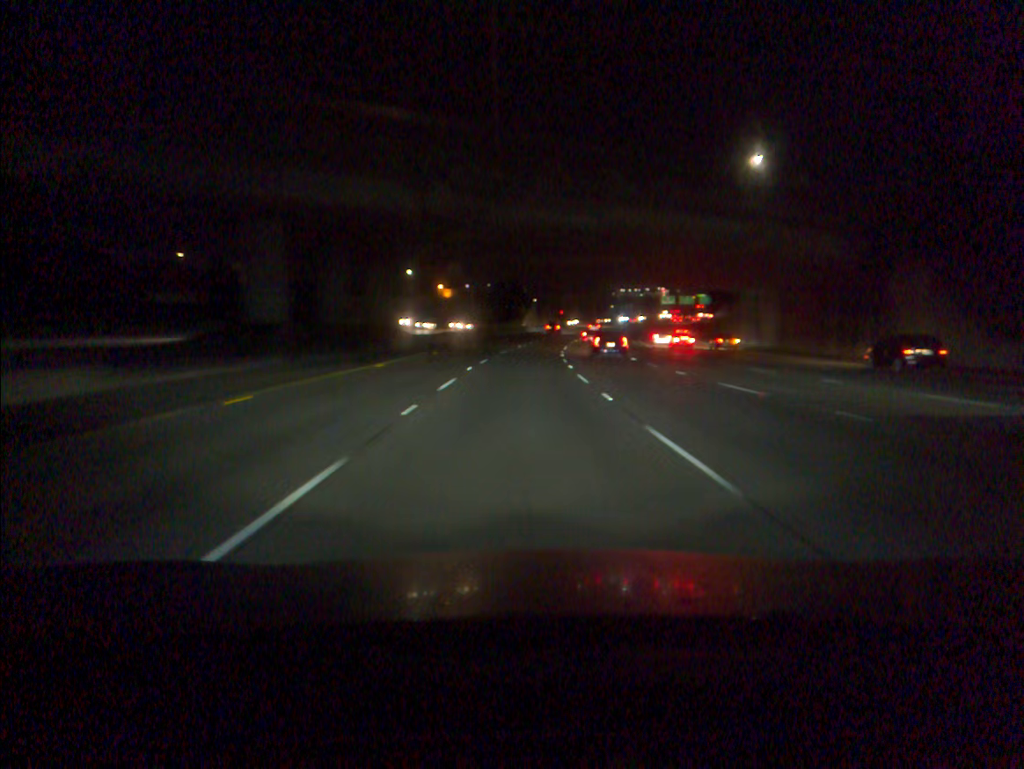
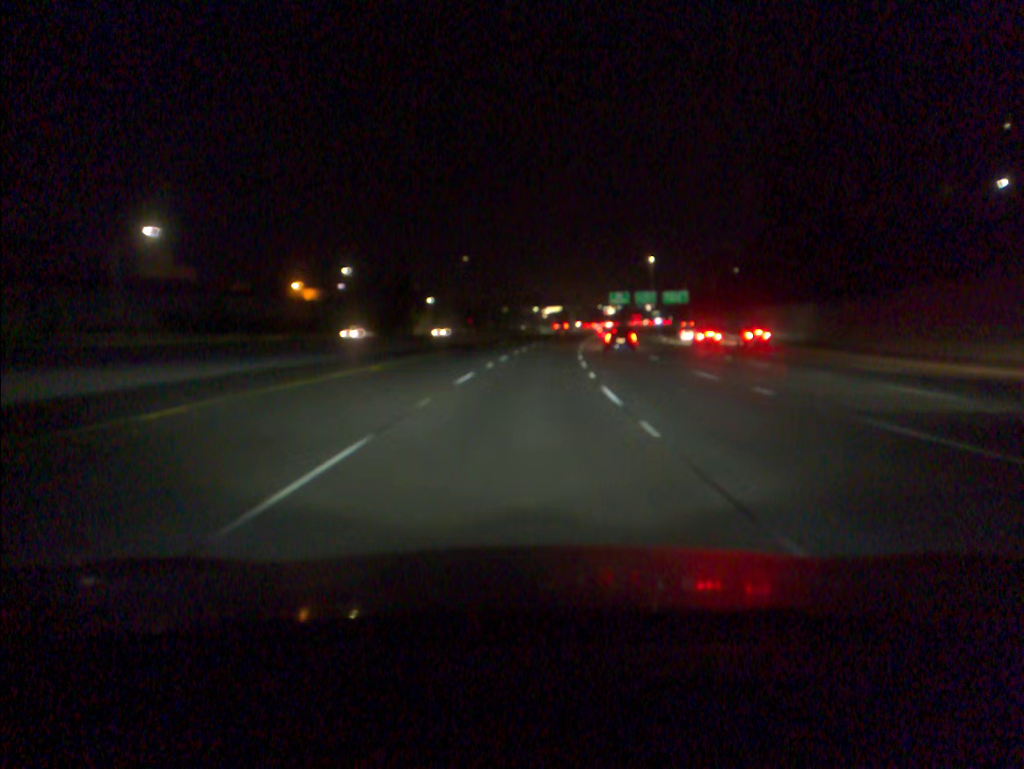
(+4.0, +90.1) m; +6°
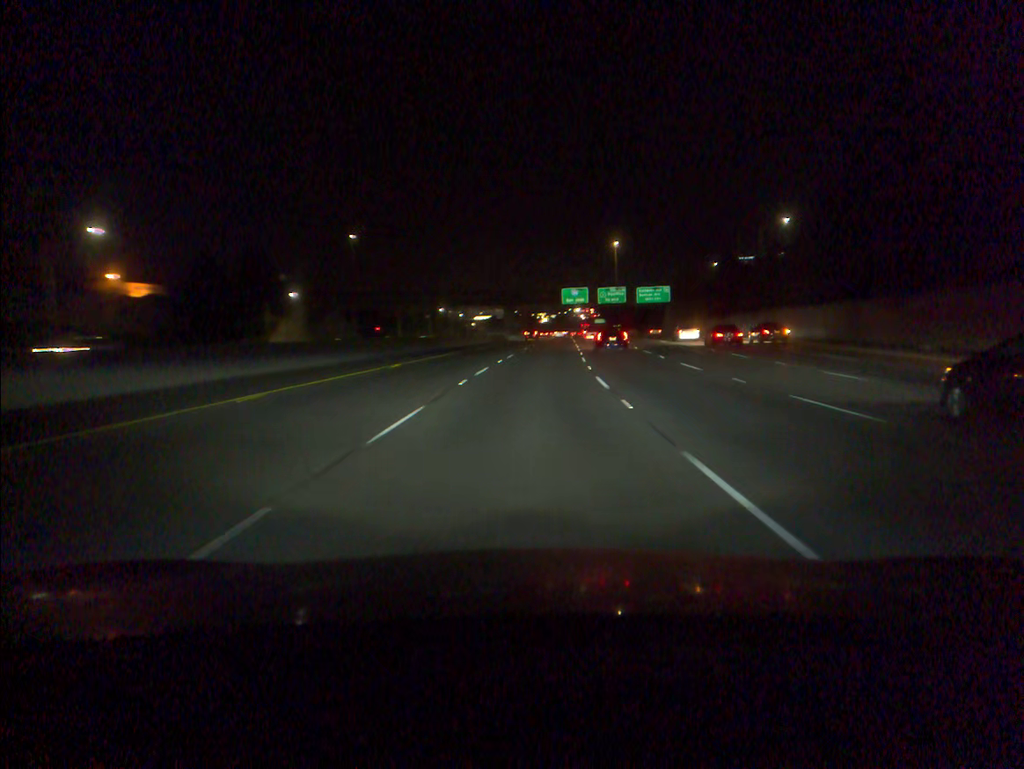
(+2.4, +54.2) m; +5°
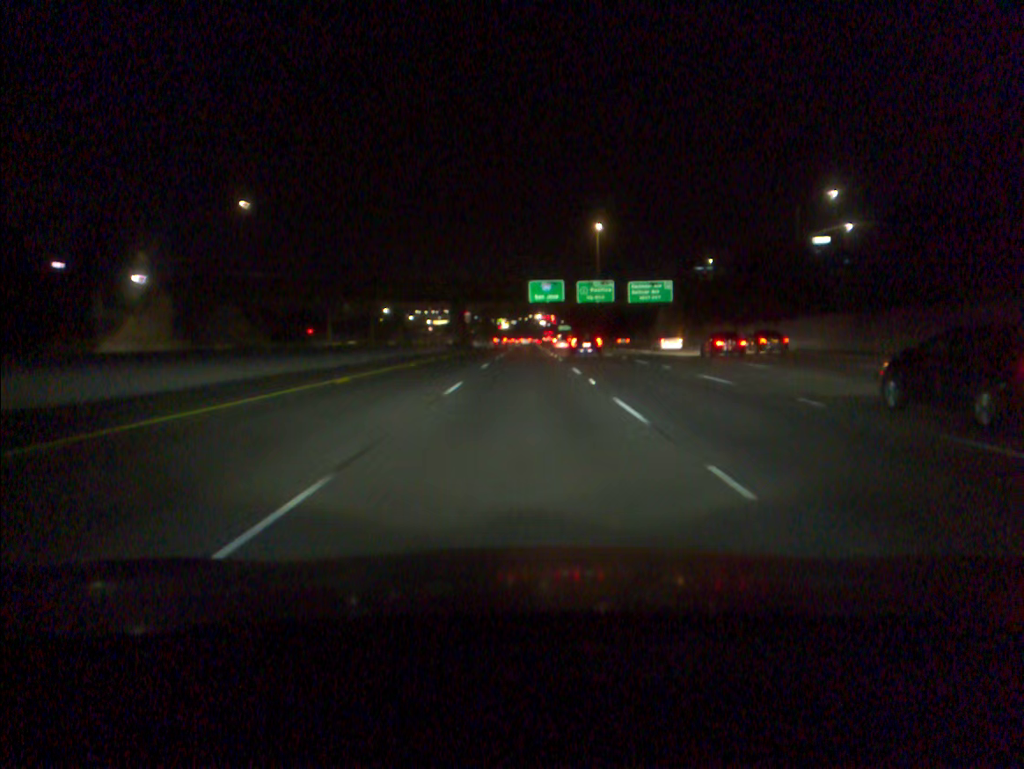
(+1.0, +36.1) m; +3°
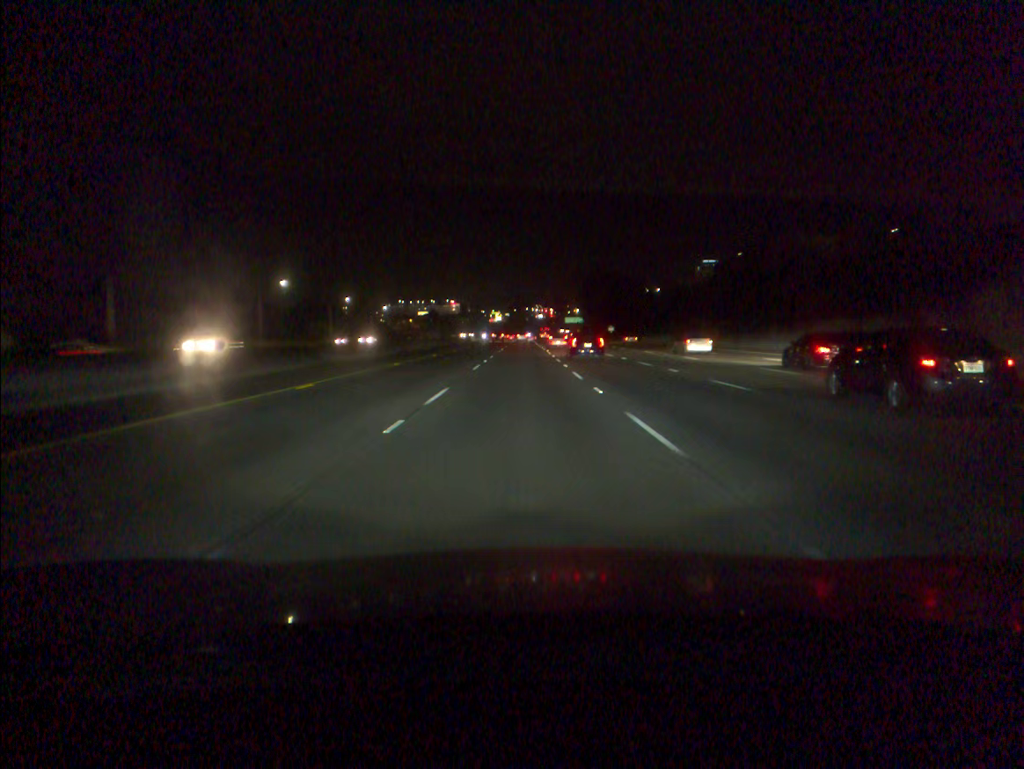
(+0.9, +90.7) m; 0°
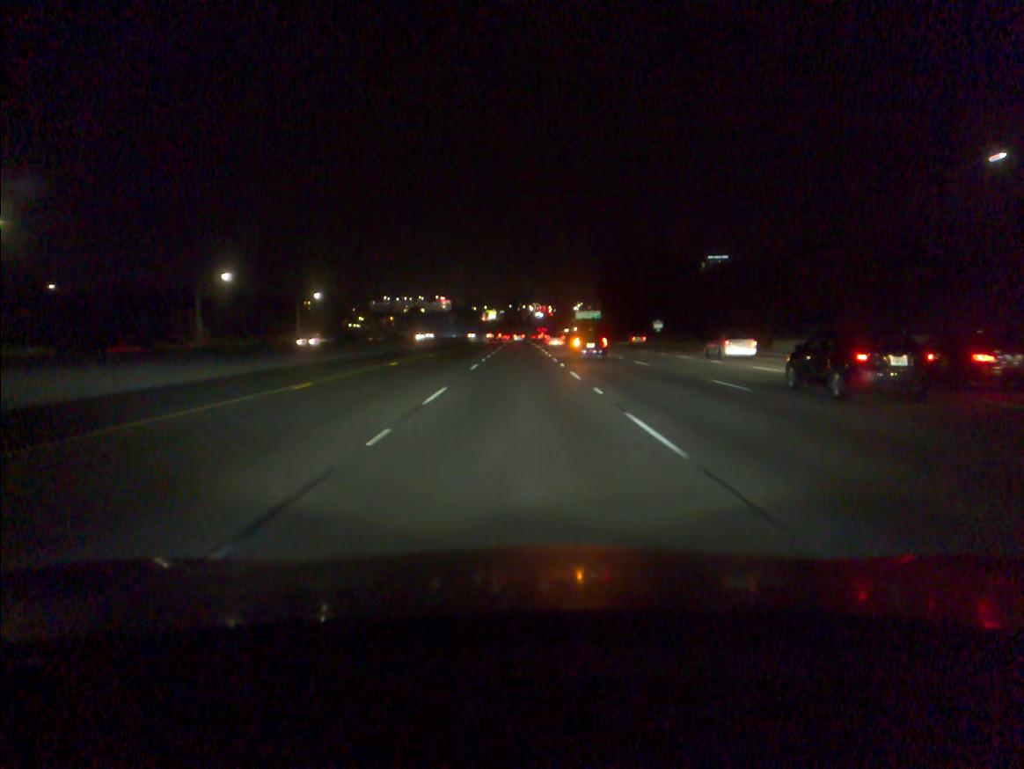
(+0.2, +73.0) m; 0°
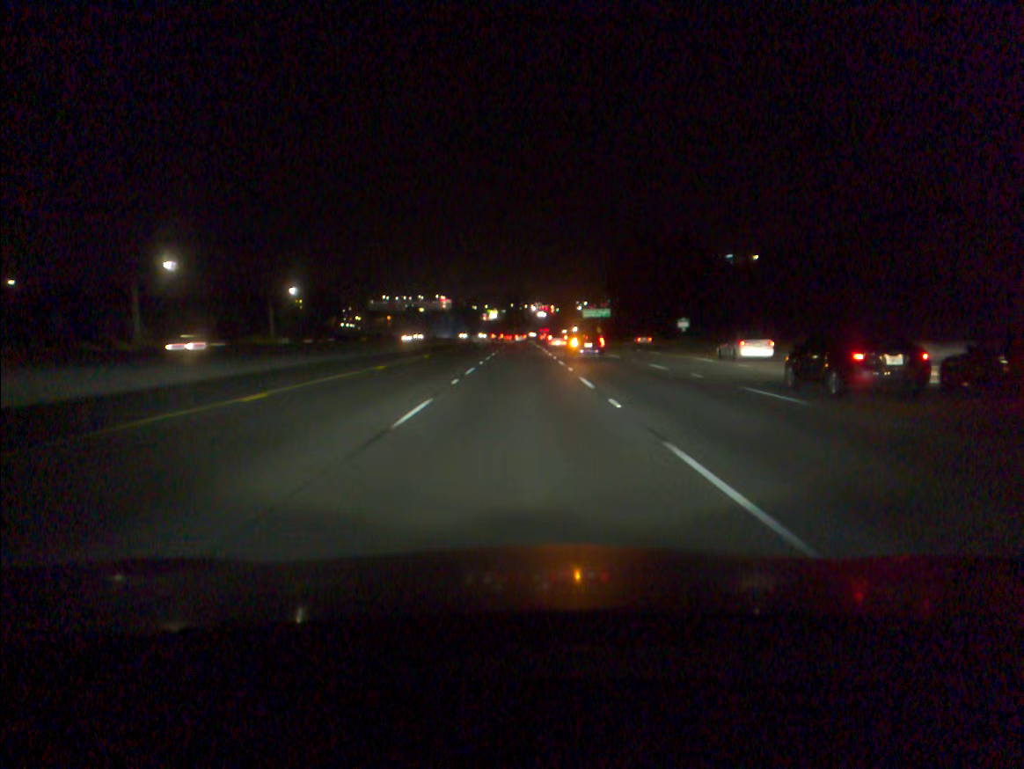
(0.0, +18.2) m; 0°
